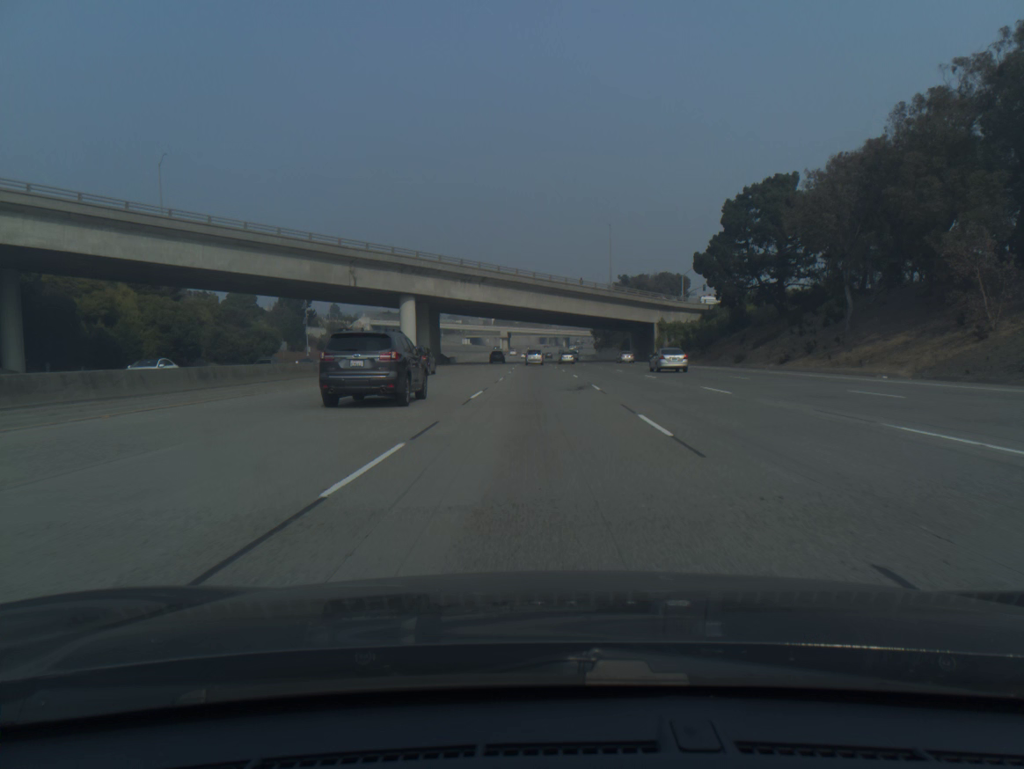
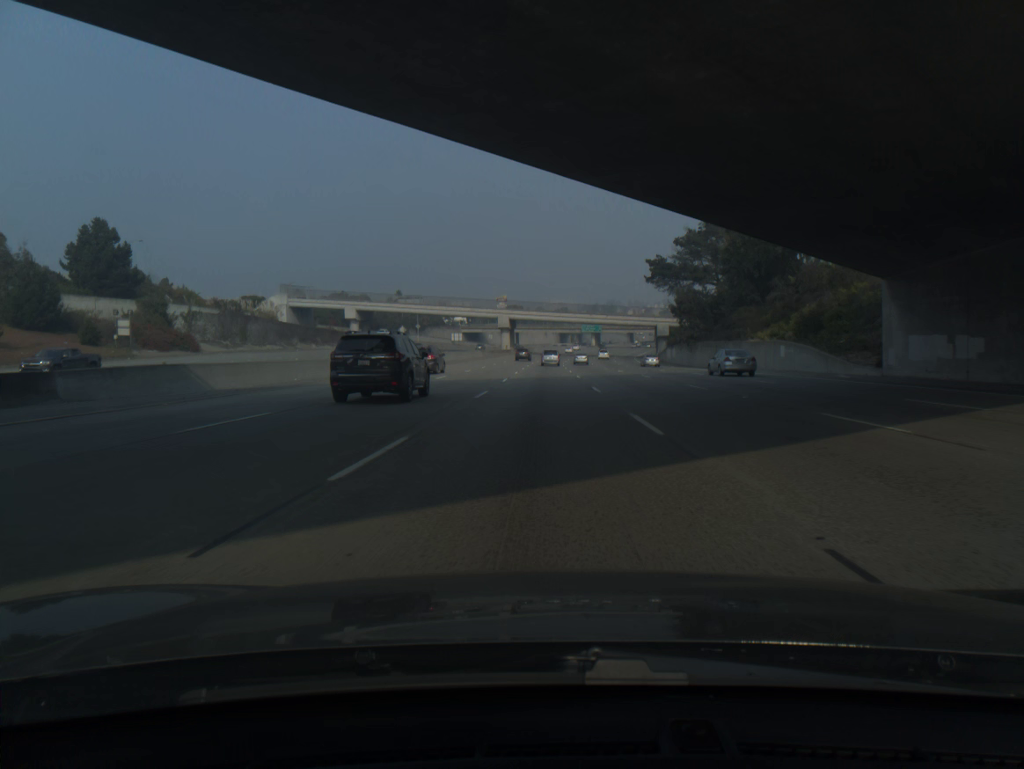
(-1.0, +99.2) m; -1°
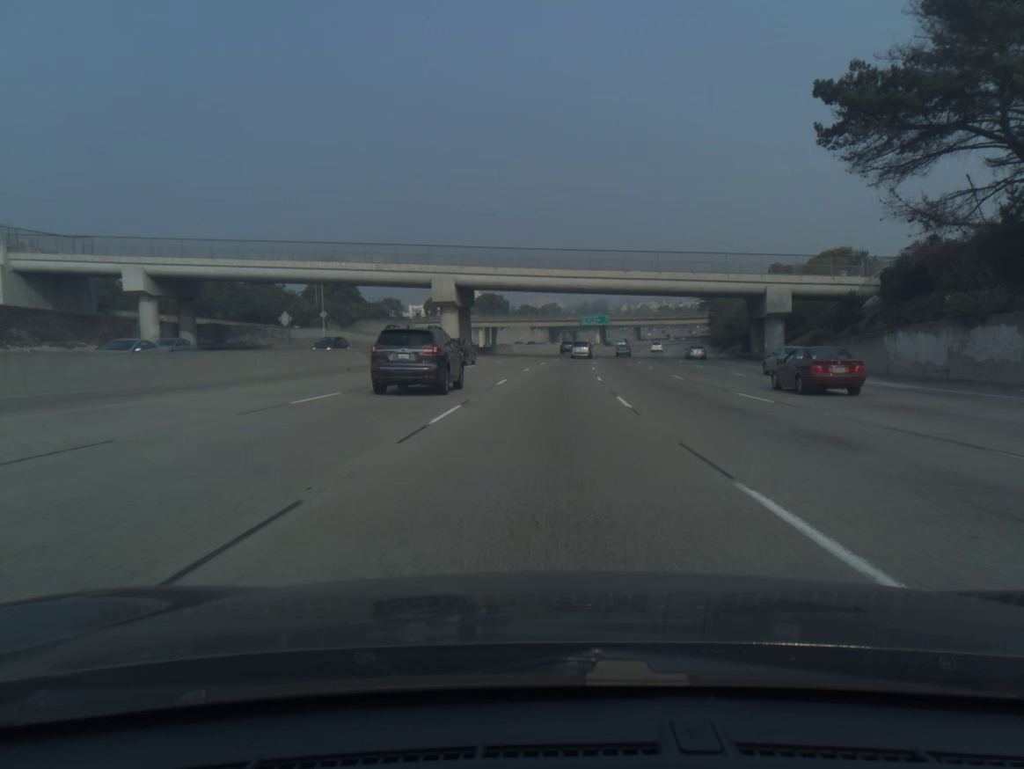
(+0.4, +79.8) m; +1°
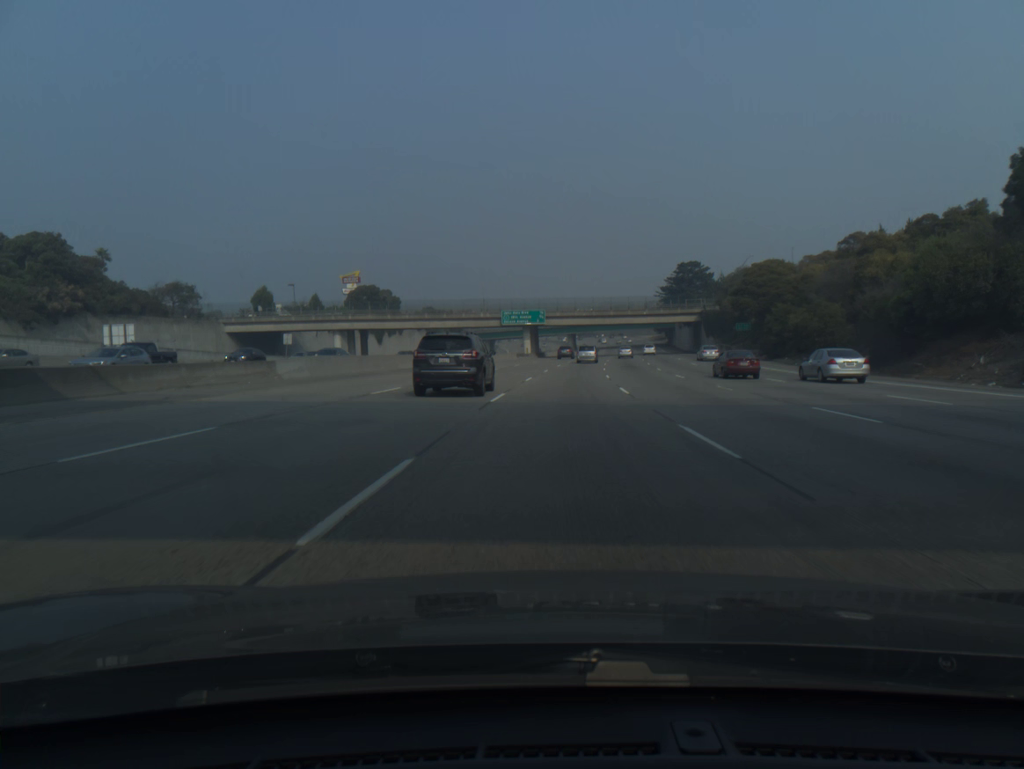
(+3.5, +79.2) m; +6°
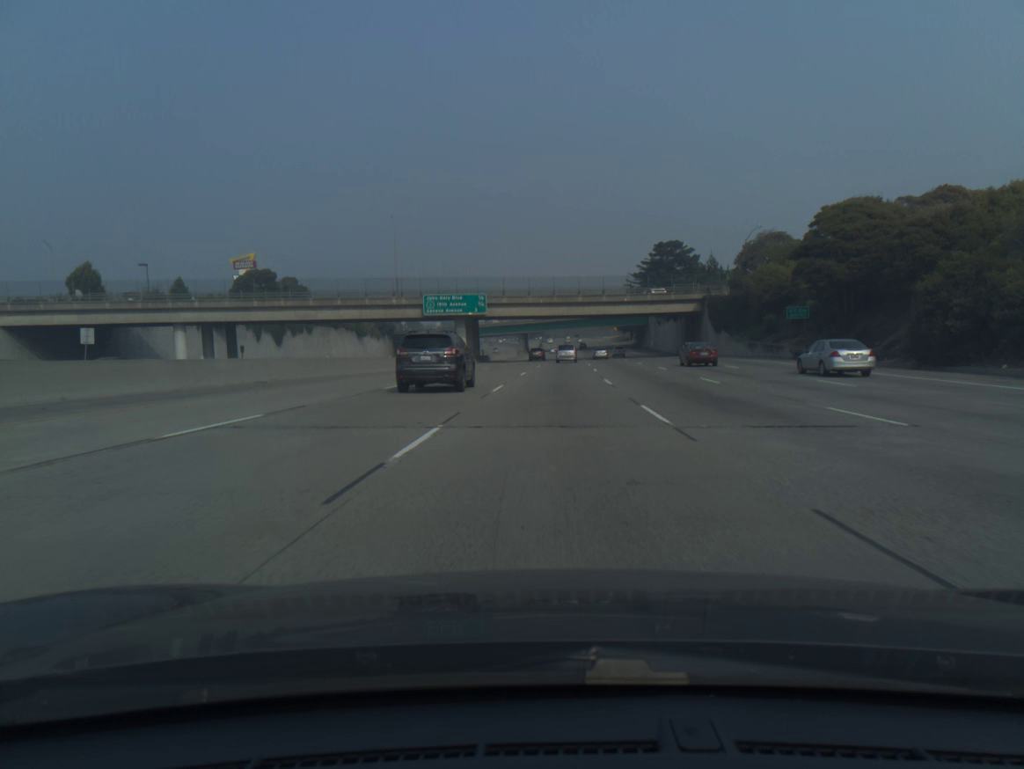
(+1.3, +39.4) m; +4°
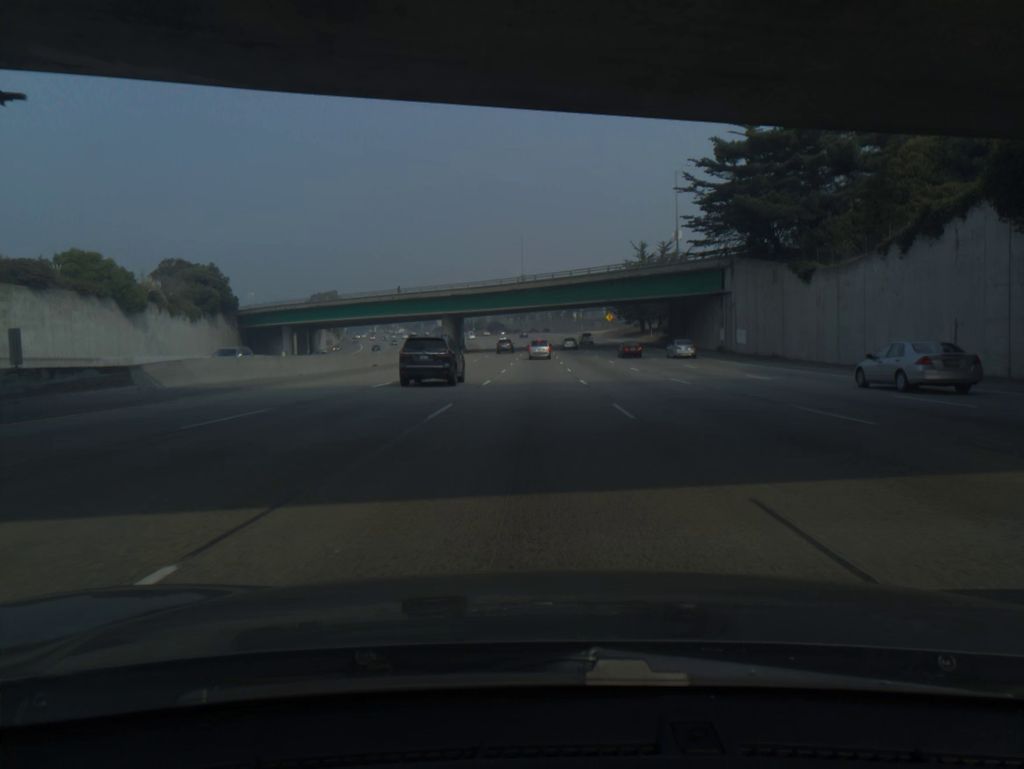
(+3.5, +98.0) m; +2°
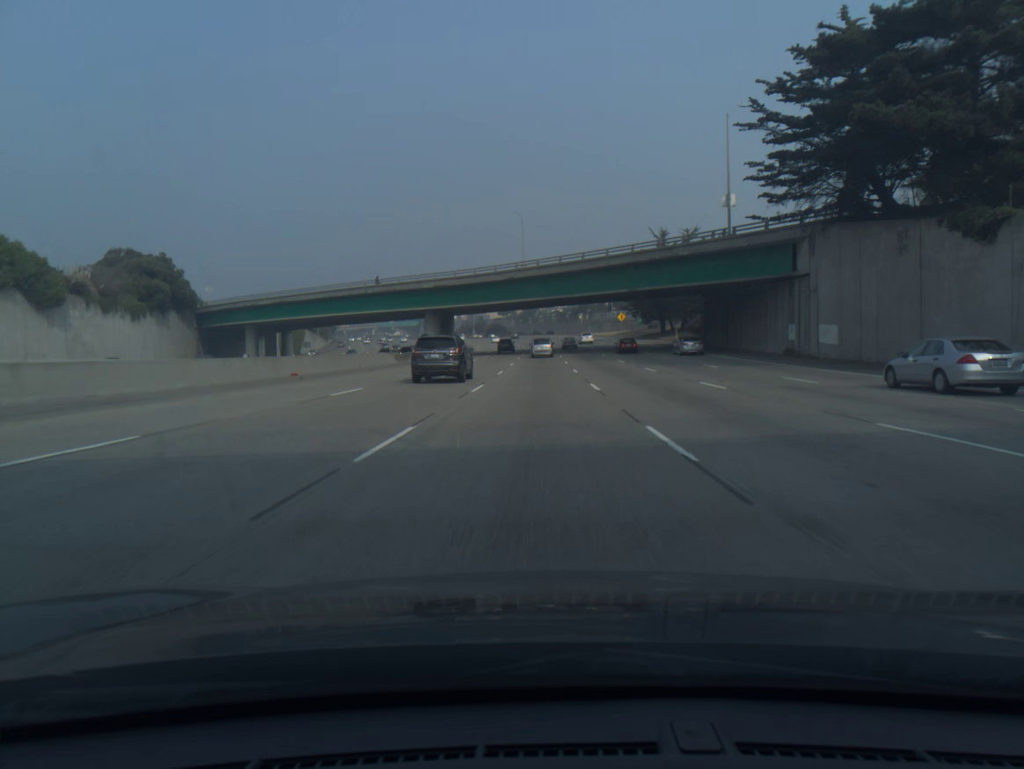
(0.0, +19.5) m; 0°
